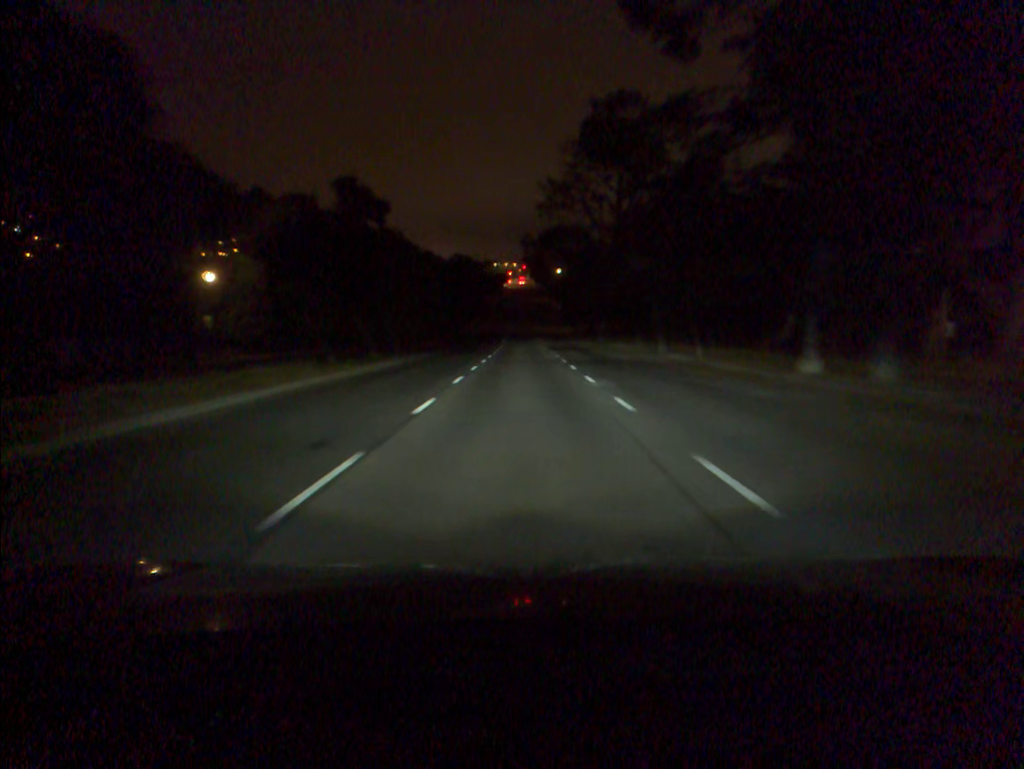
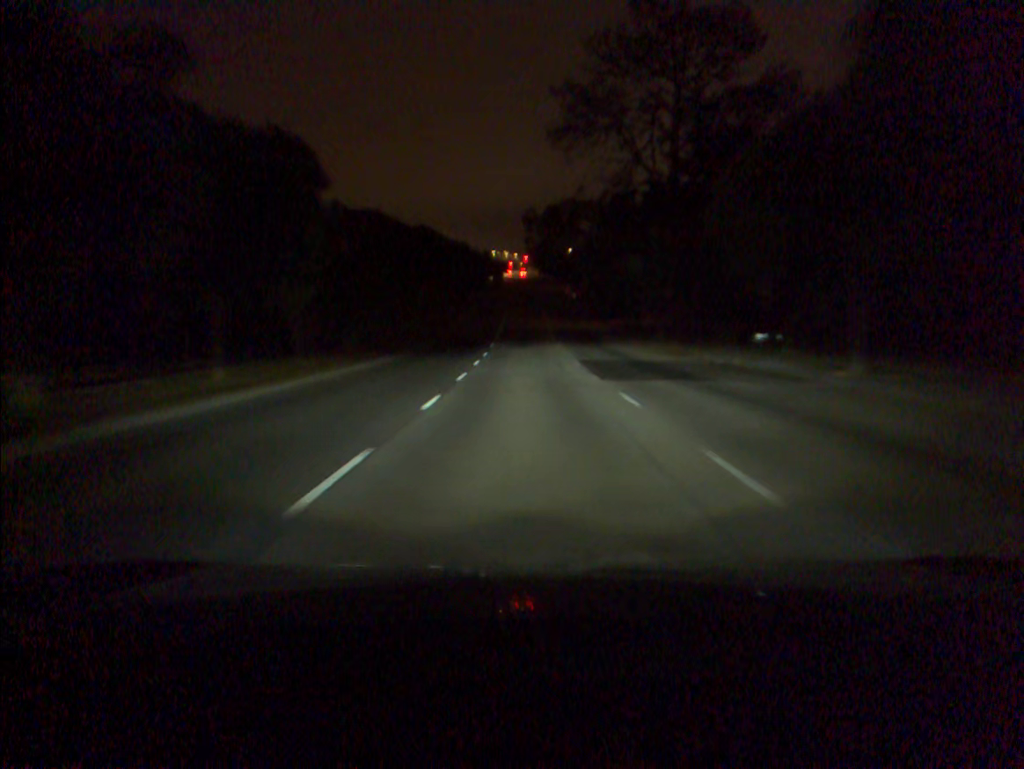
(-0.1, +36.5) m; 0°
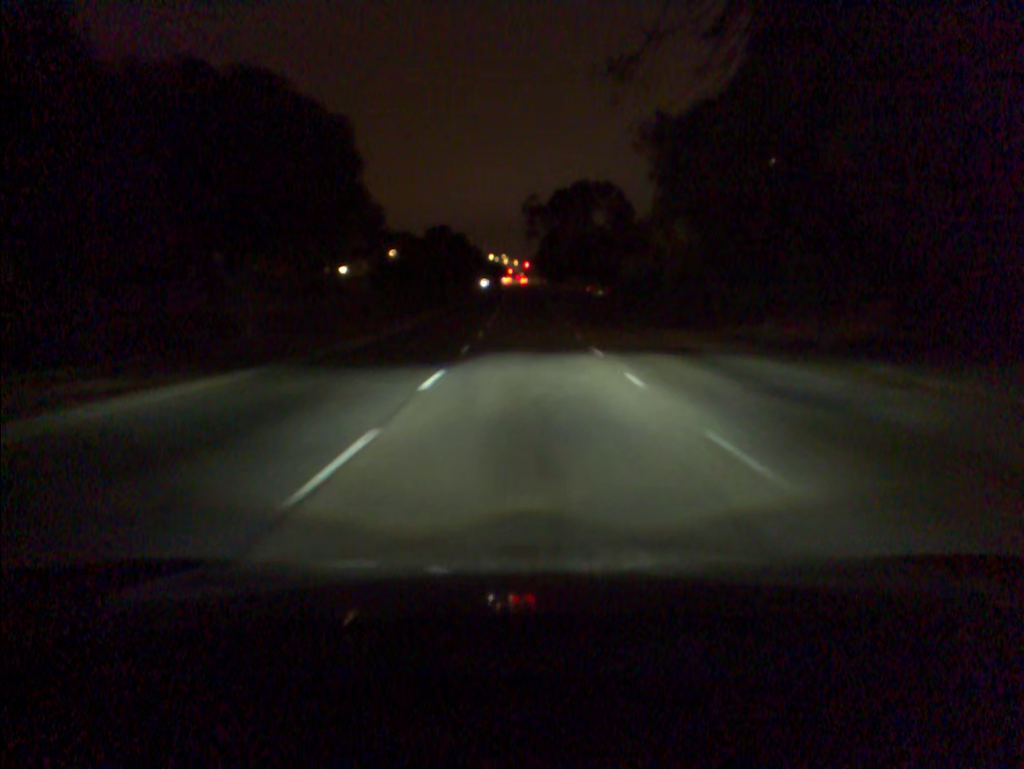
(0.0, +36.4) m; 0°
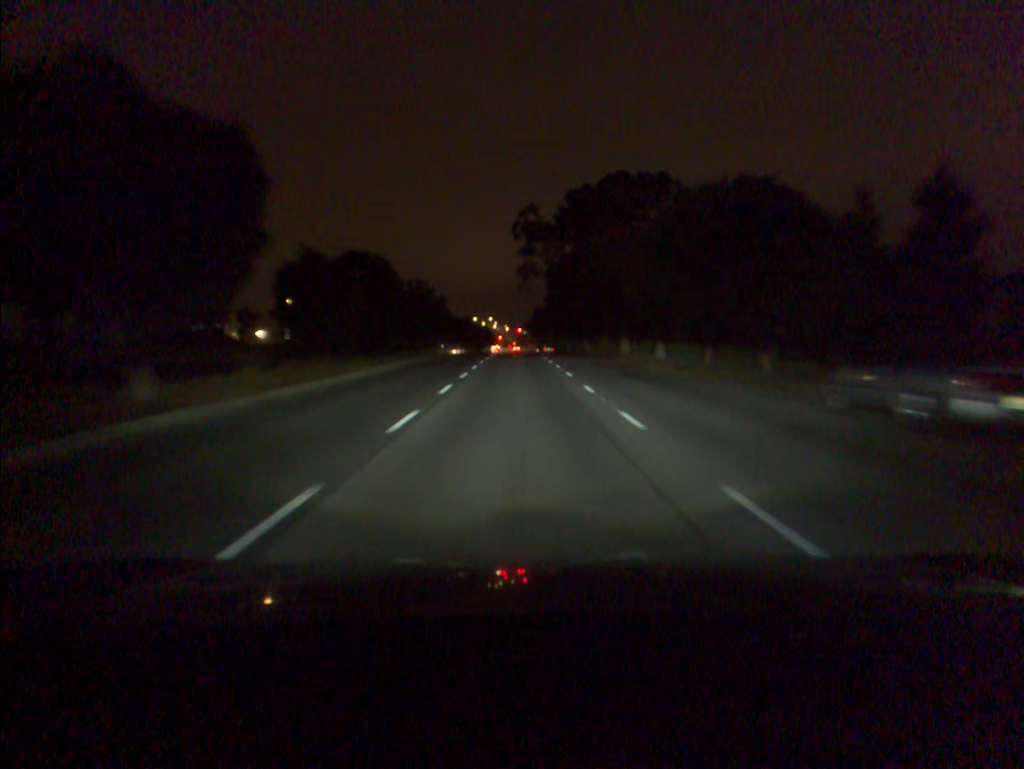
(+0.3, +59.1) m; 0°
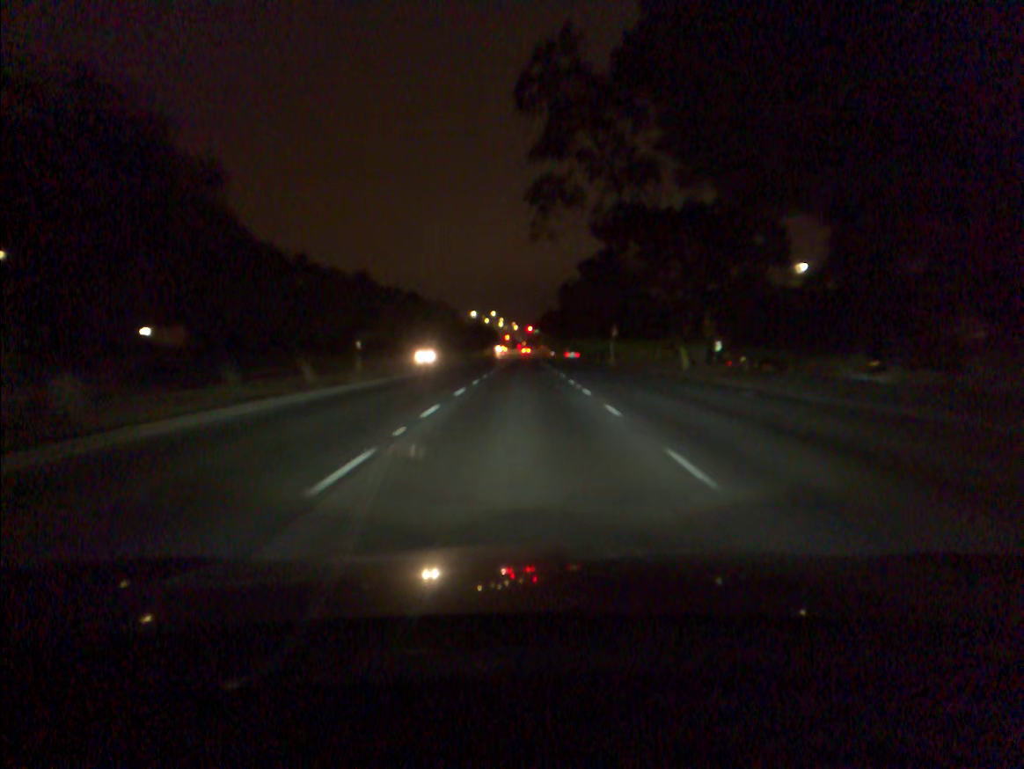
(-0.2, +47.7) m; -1°
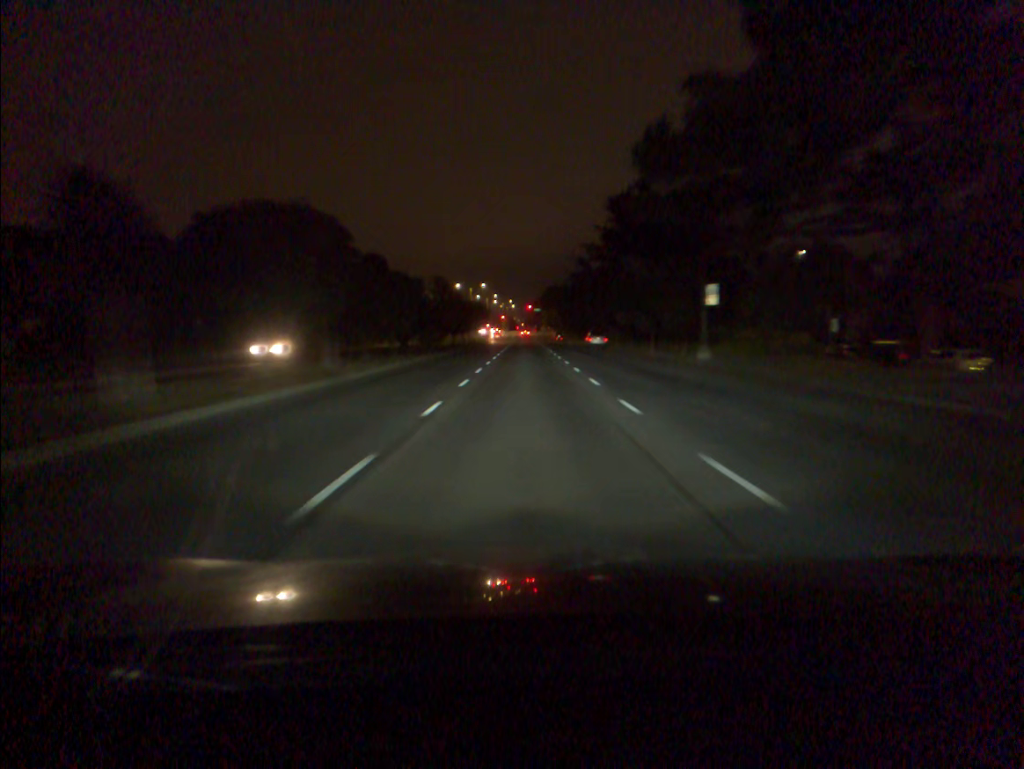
(-0.1, +36.6) m; 0°
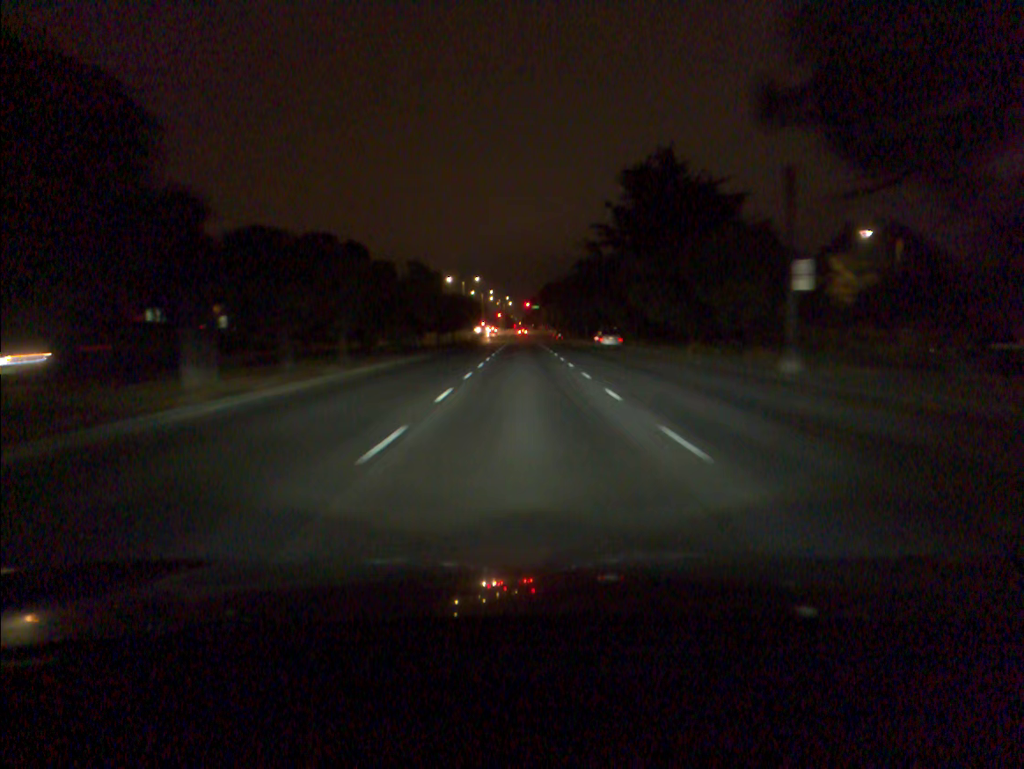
(0.0, +12.2) m; 0°
